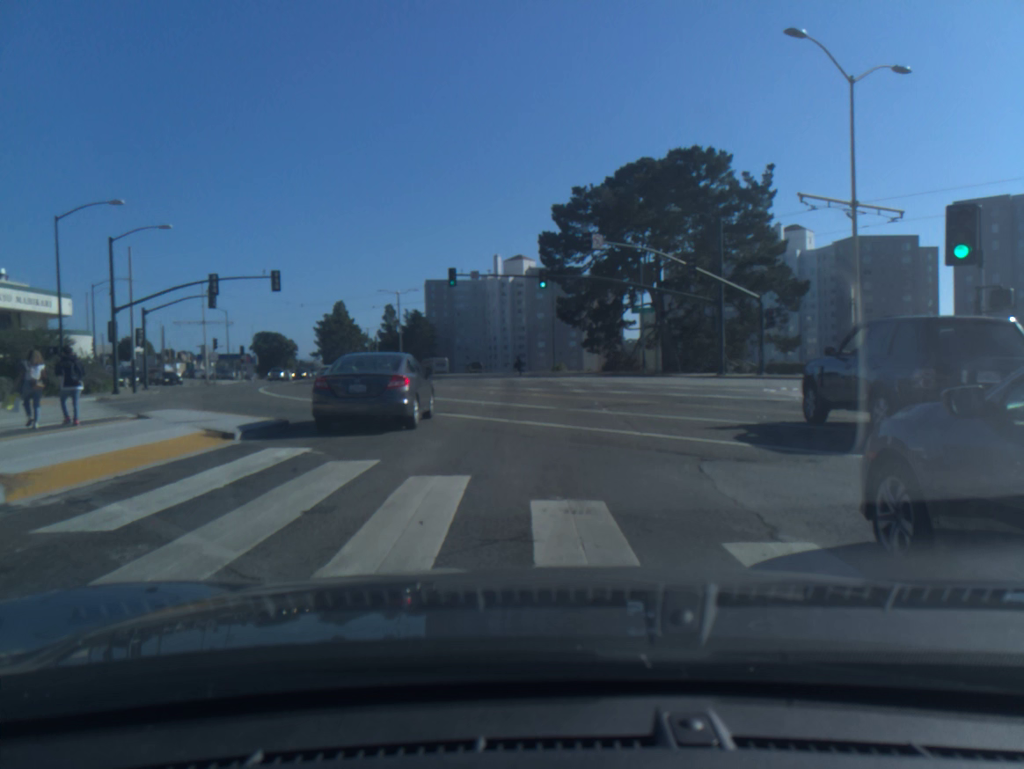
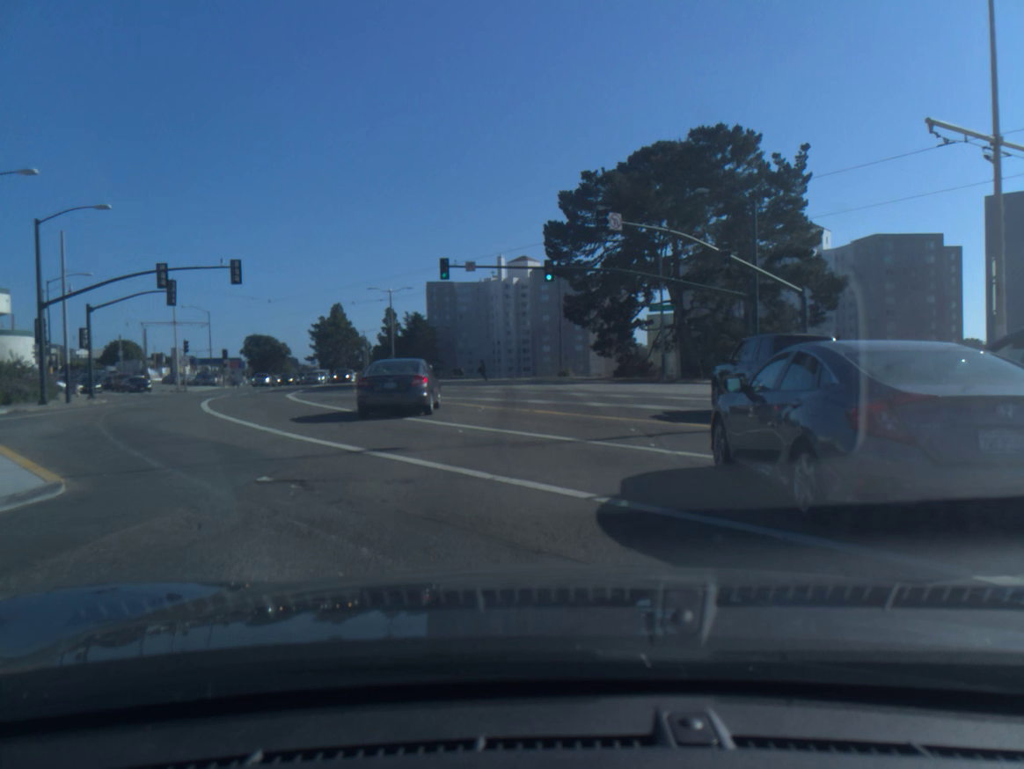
(0.0, +7.1) m; -1°
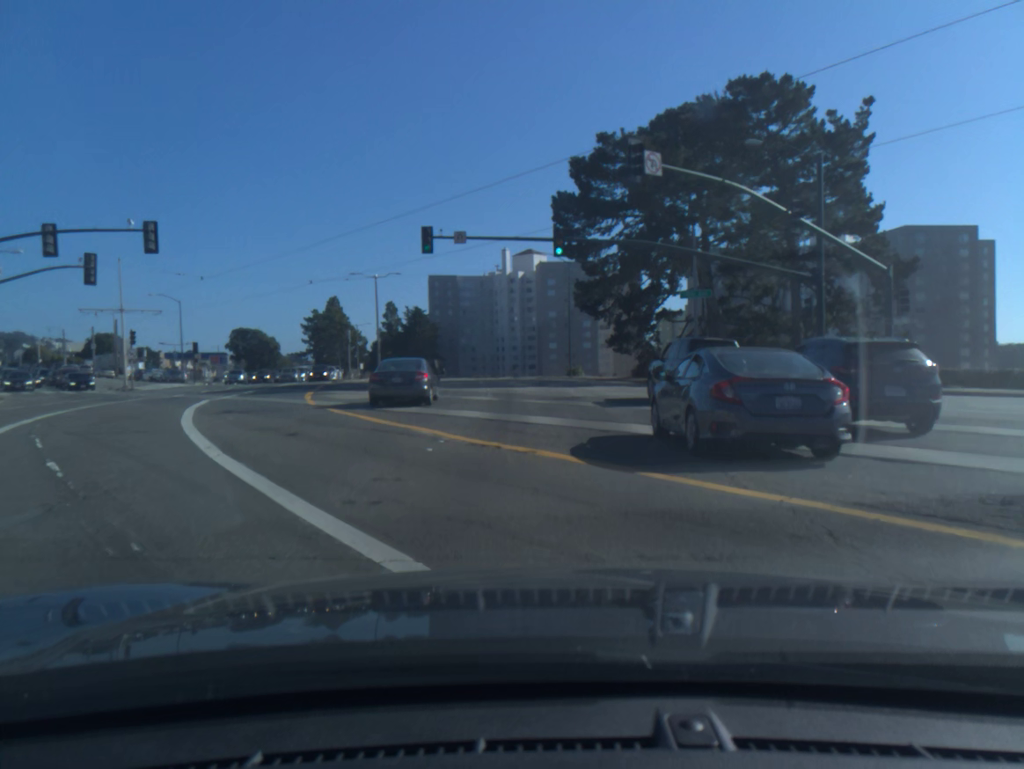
(0.0, +10.0) m; 0°
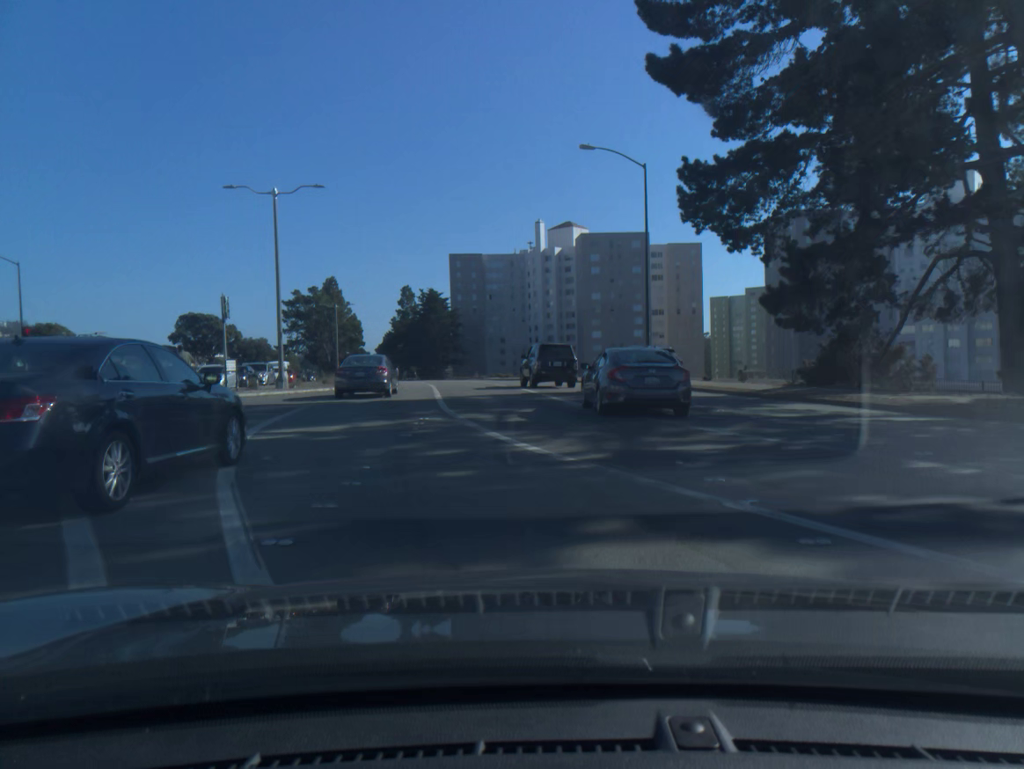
(-0.6, +33.6) m; -3°
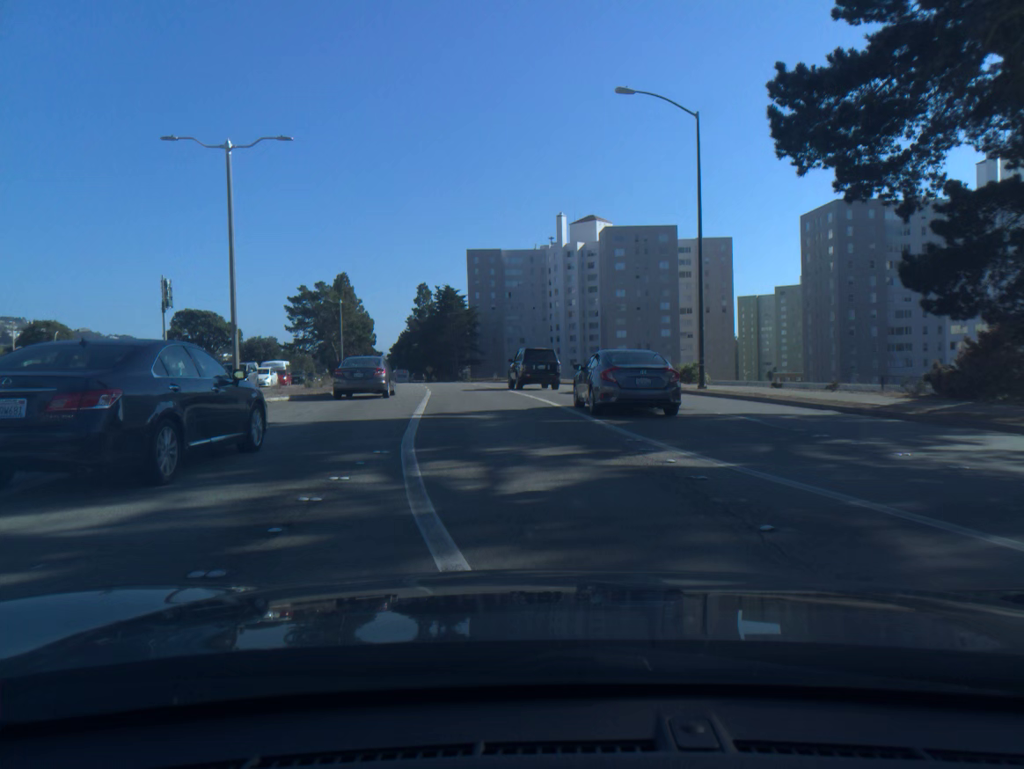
(-0.1, +8.0) m; -2°
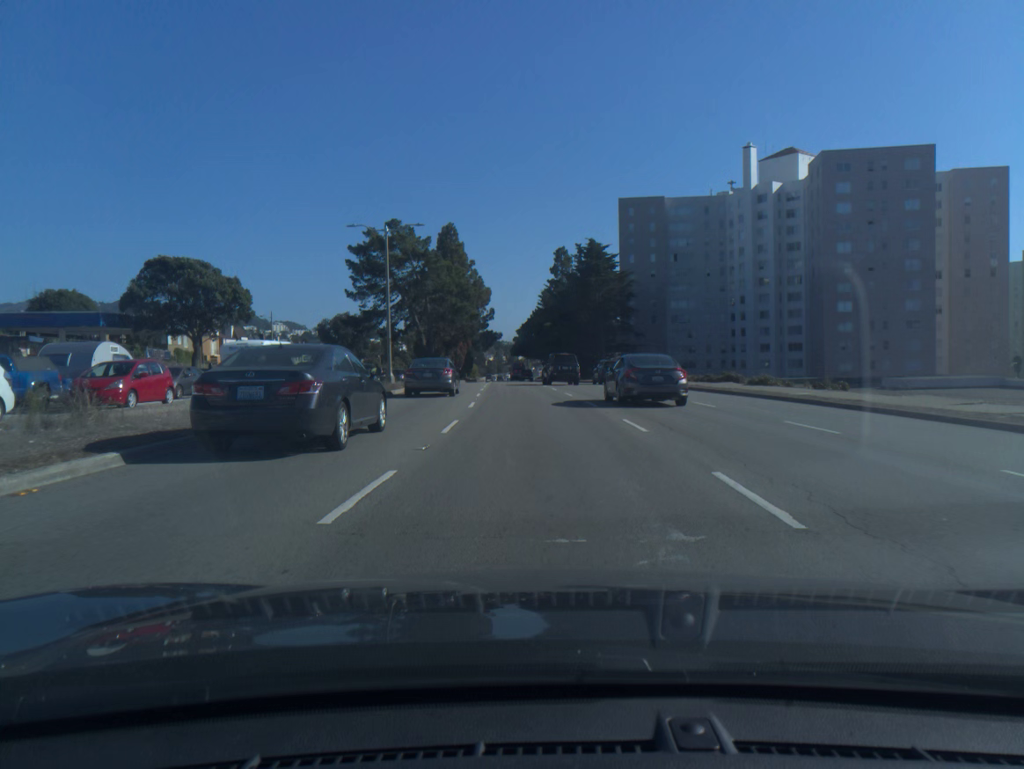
(-4.5, +44.2) m; -10°
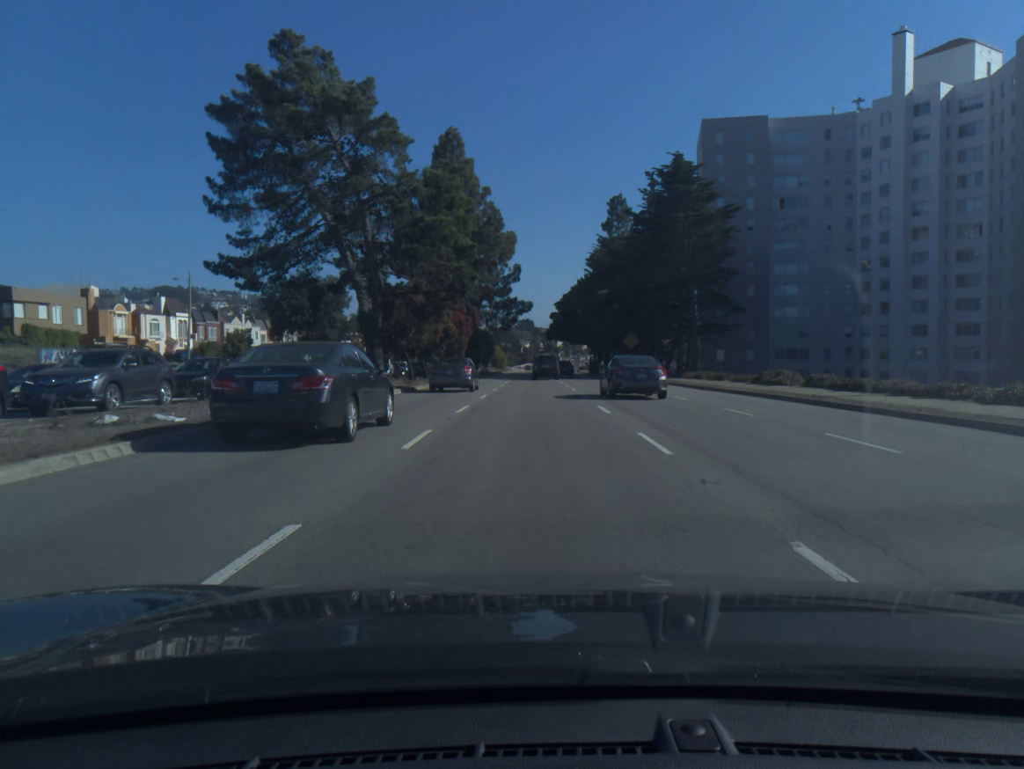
(-1.1, +40.0) m; -3°
